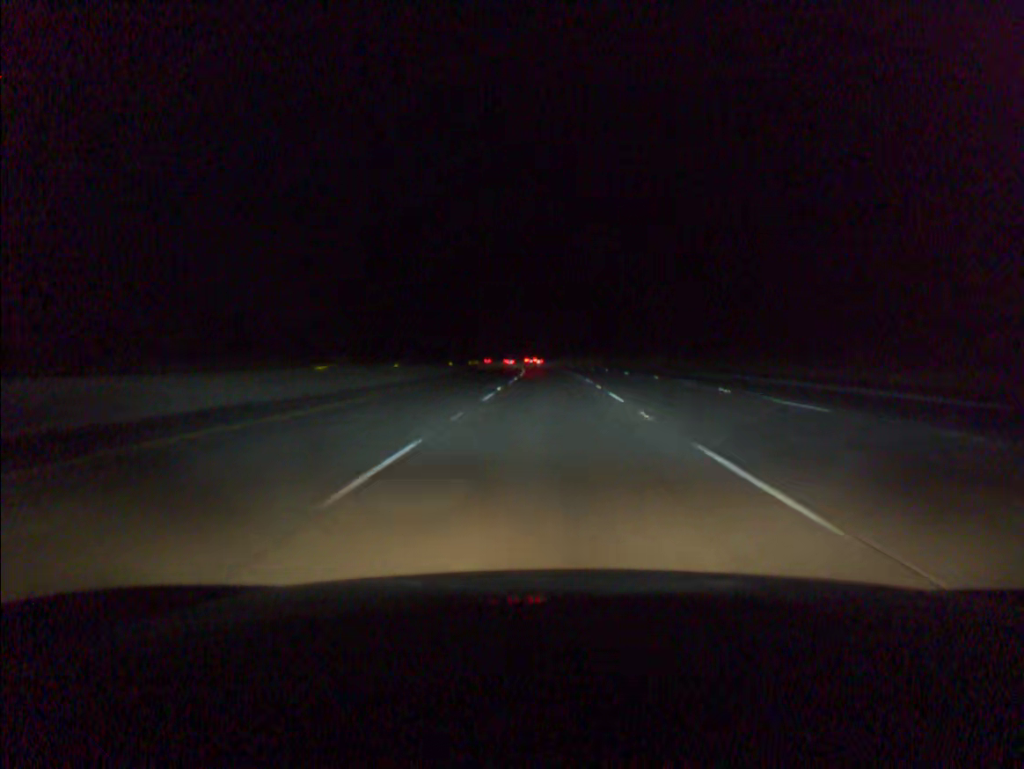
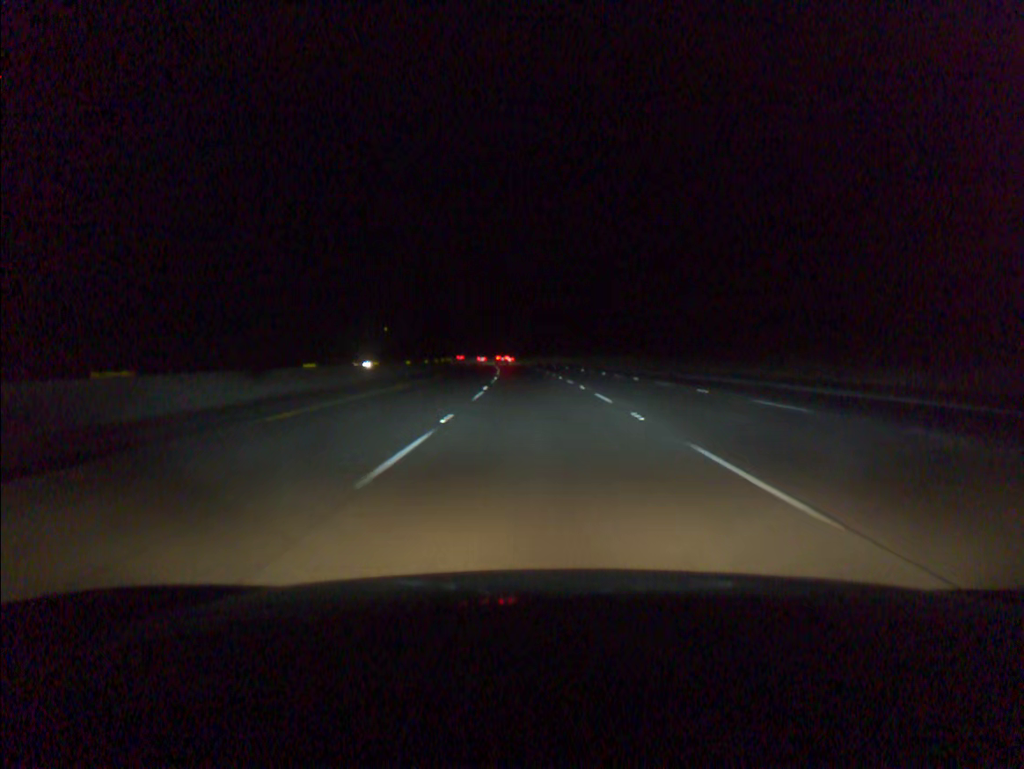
(+0.3, +58.1) m; 0°
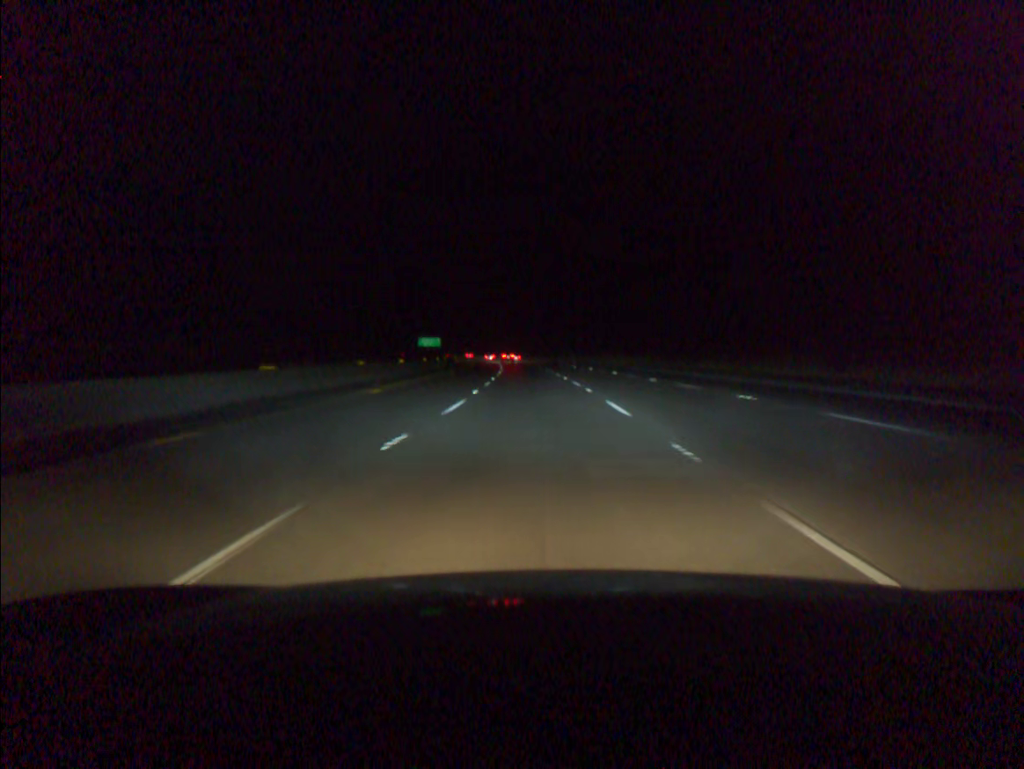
(-2.3, +77.6) m; -4°
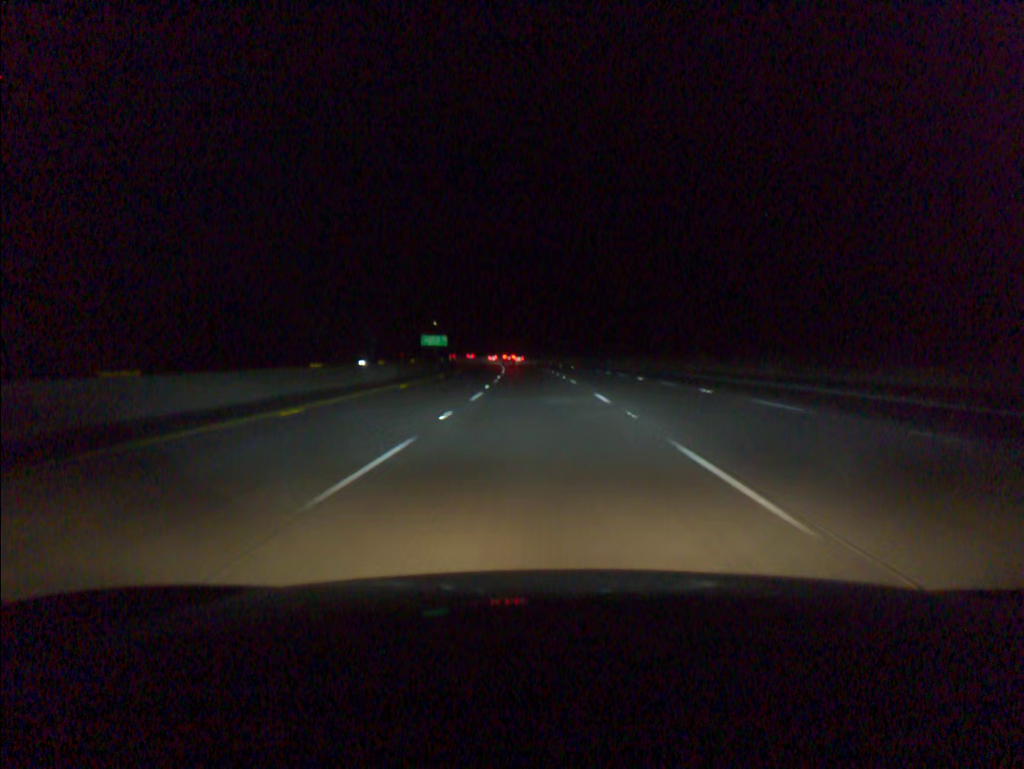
(-0.6, +38.8) m; -2°
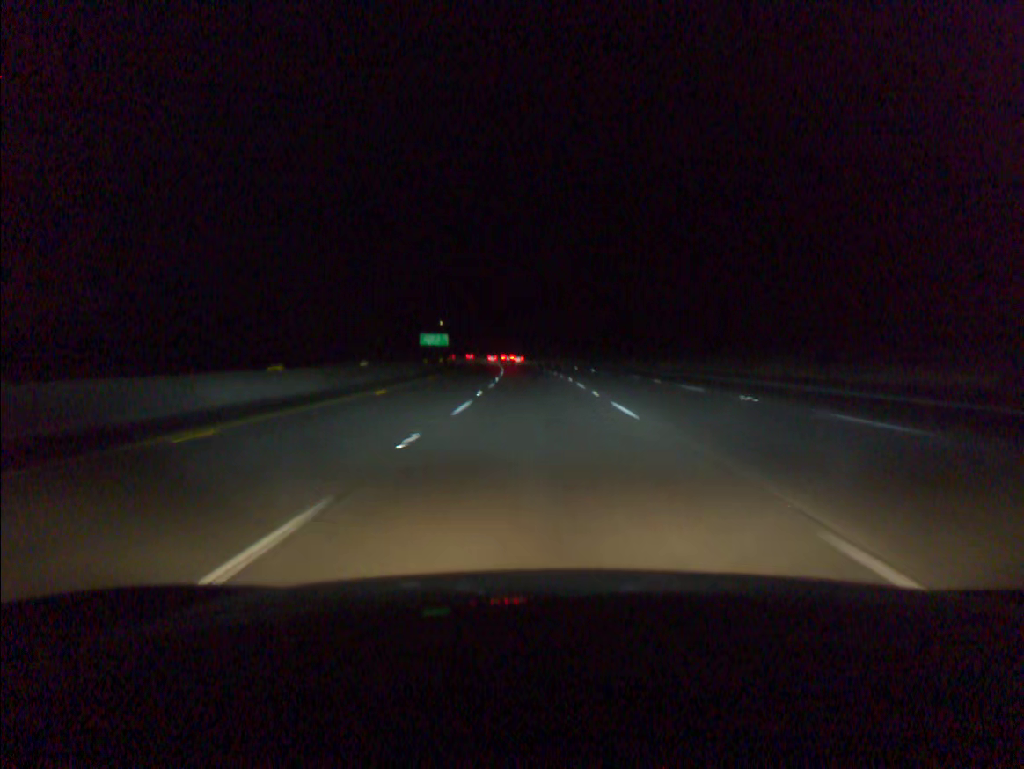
(-0.1, +19.4) m; -1°
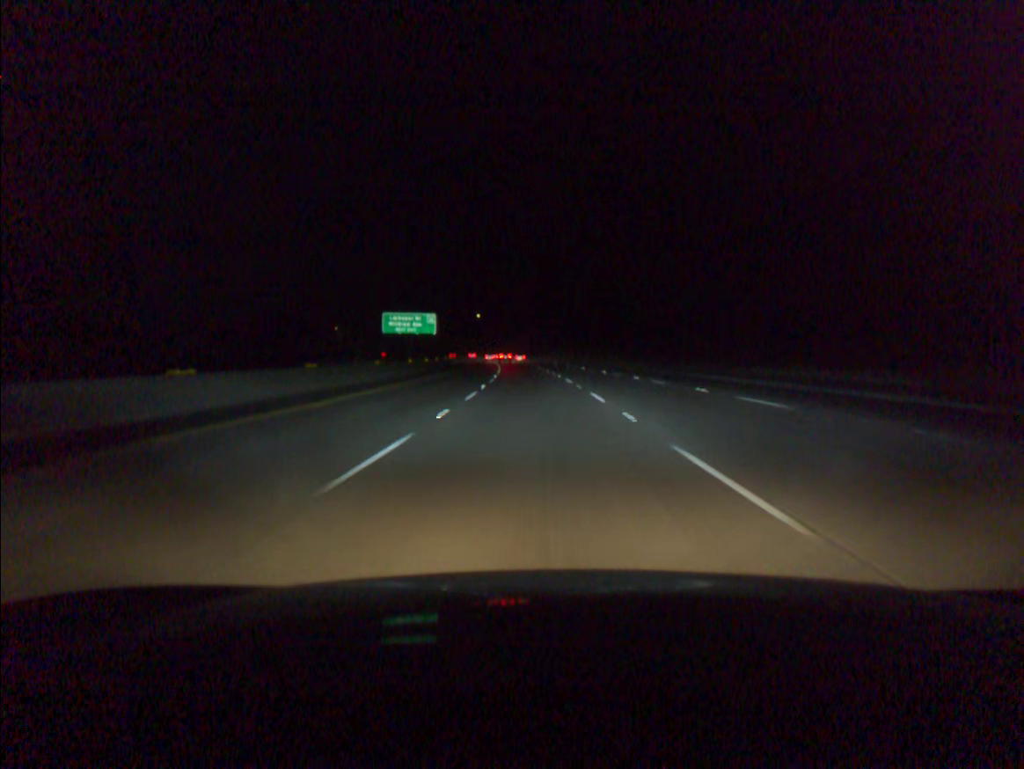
(-3.2, +97.0) m; -4°
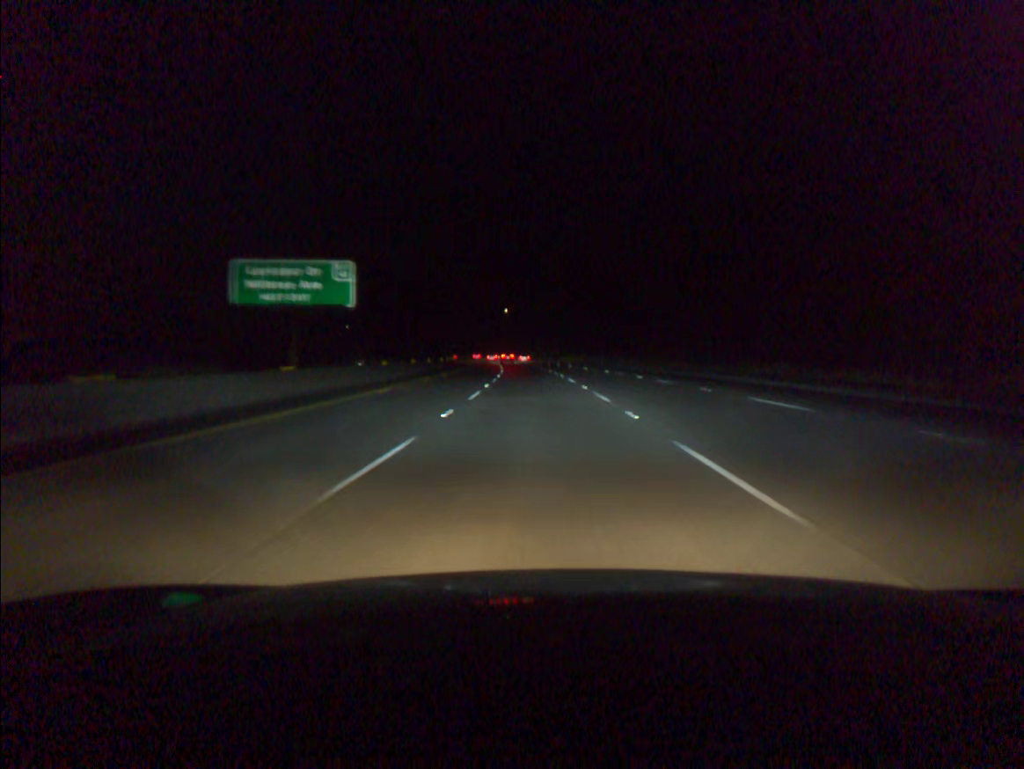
(-1.3, +58.2) m; -3°
